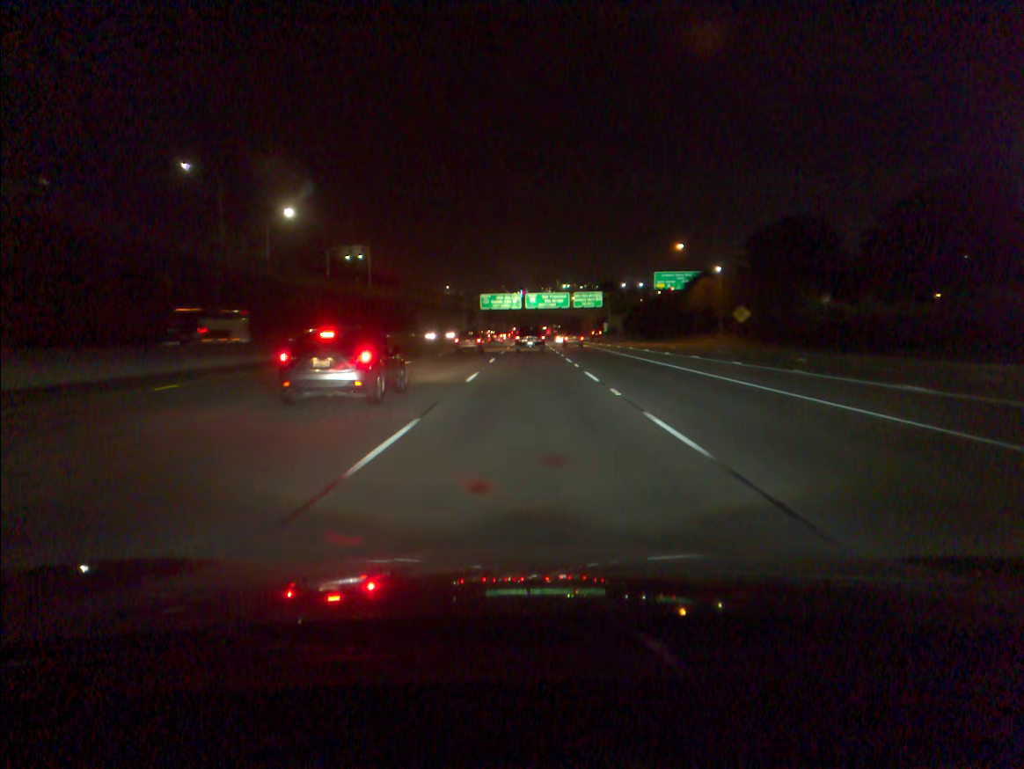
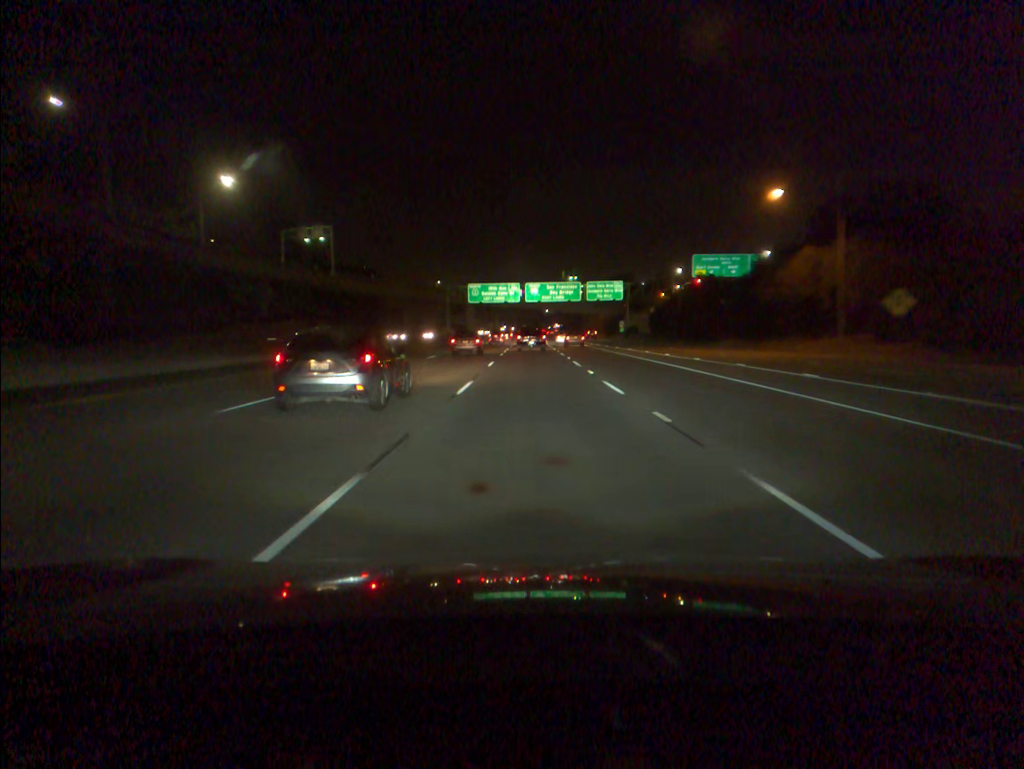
(0.0, +32.8) m; 0°
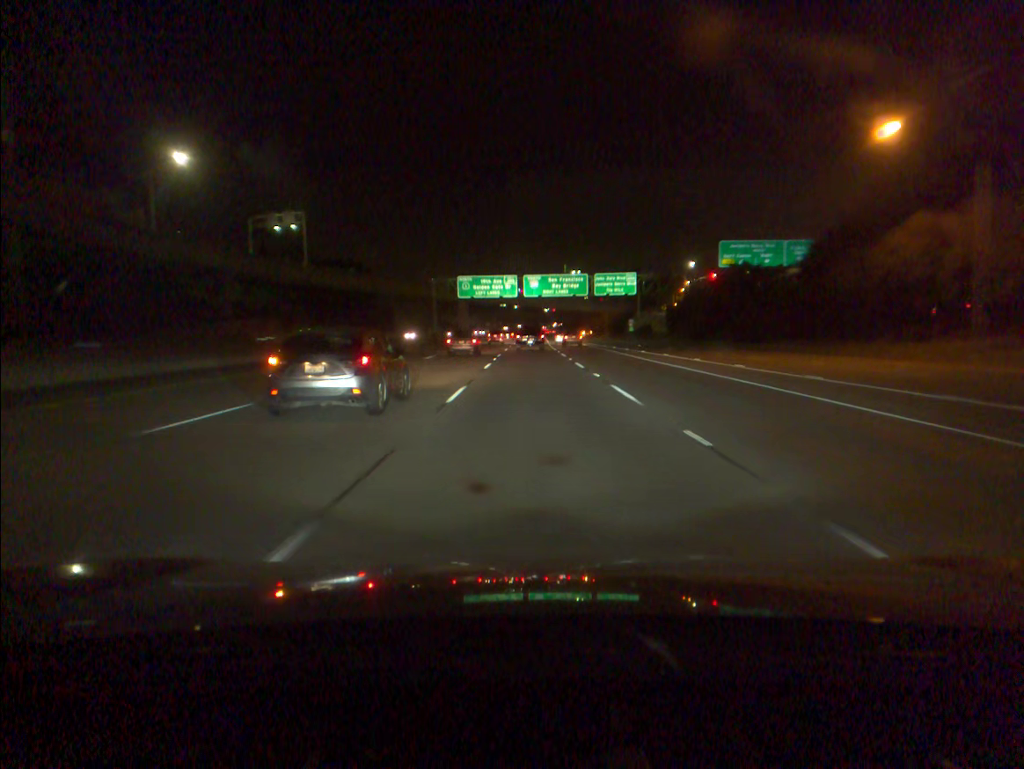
(0.0, +16.4) m; 0°
